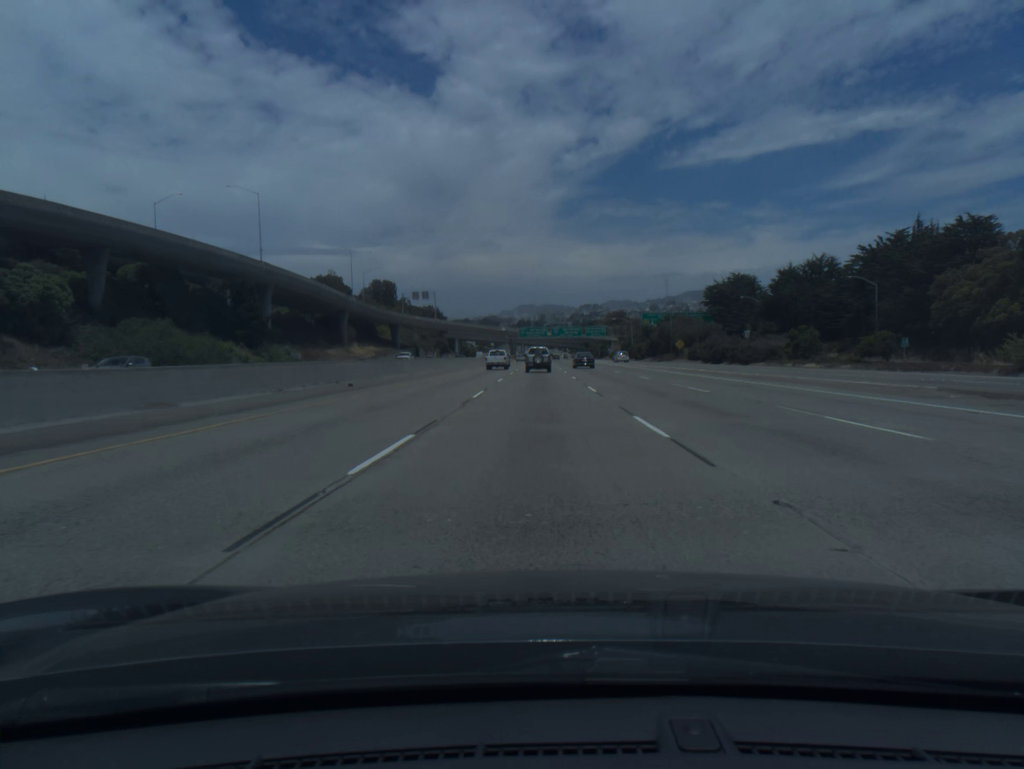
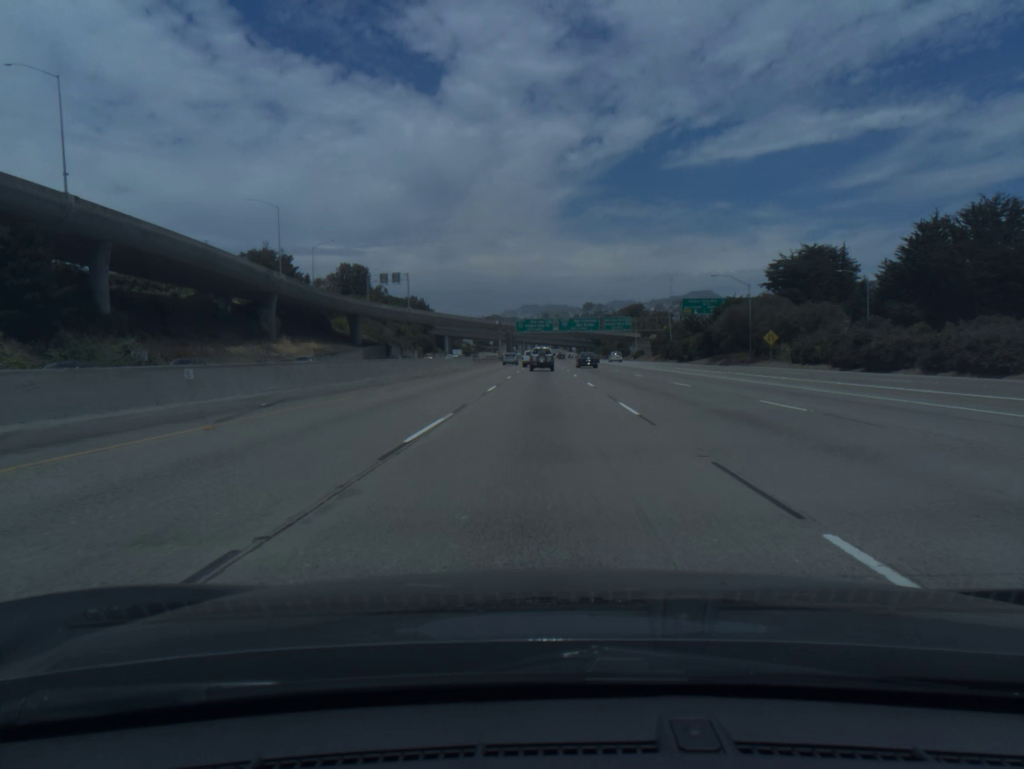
(-0.2, +53.0) m; 0°
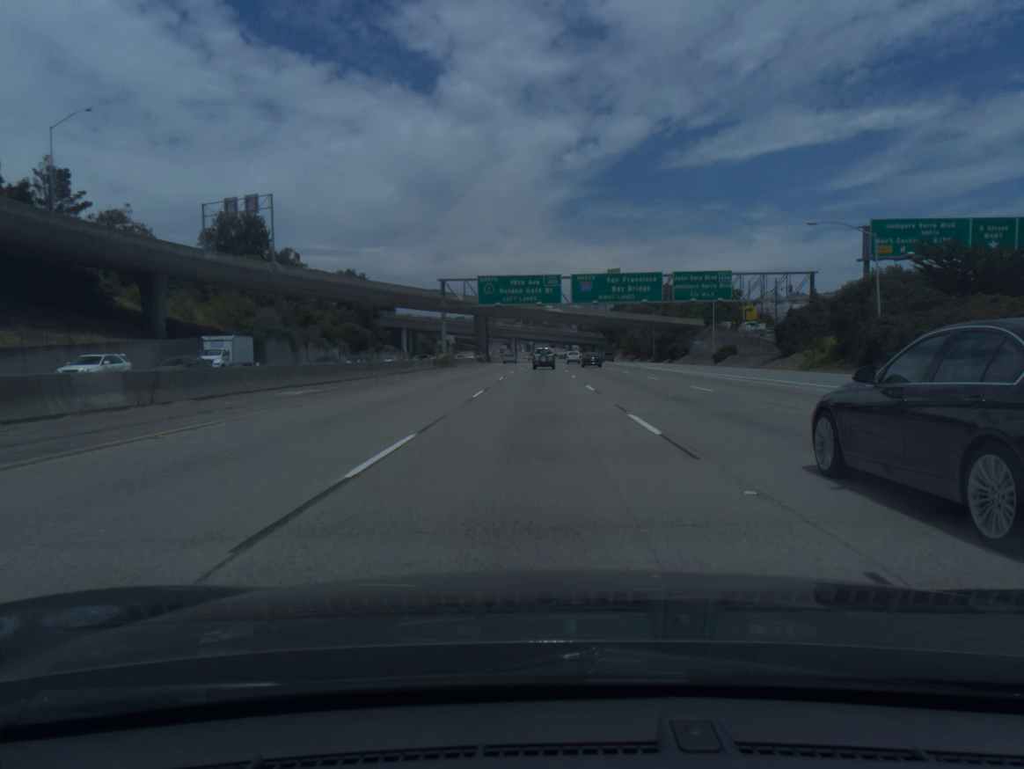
(+0.4, +89.1) m; 0°
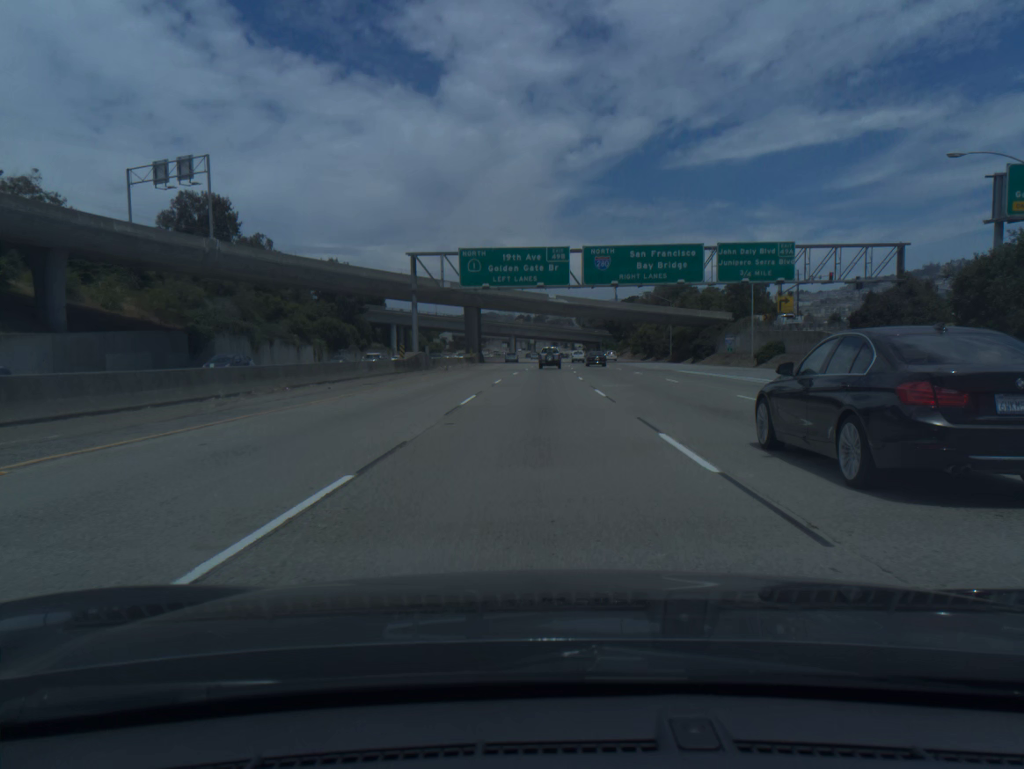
(0.0, +17.9) m; 0°
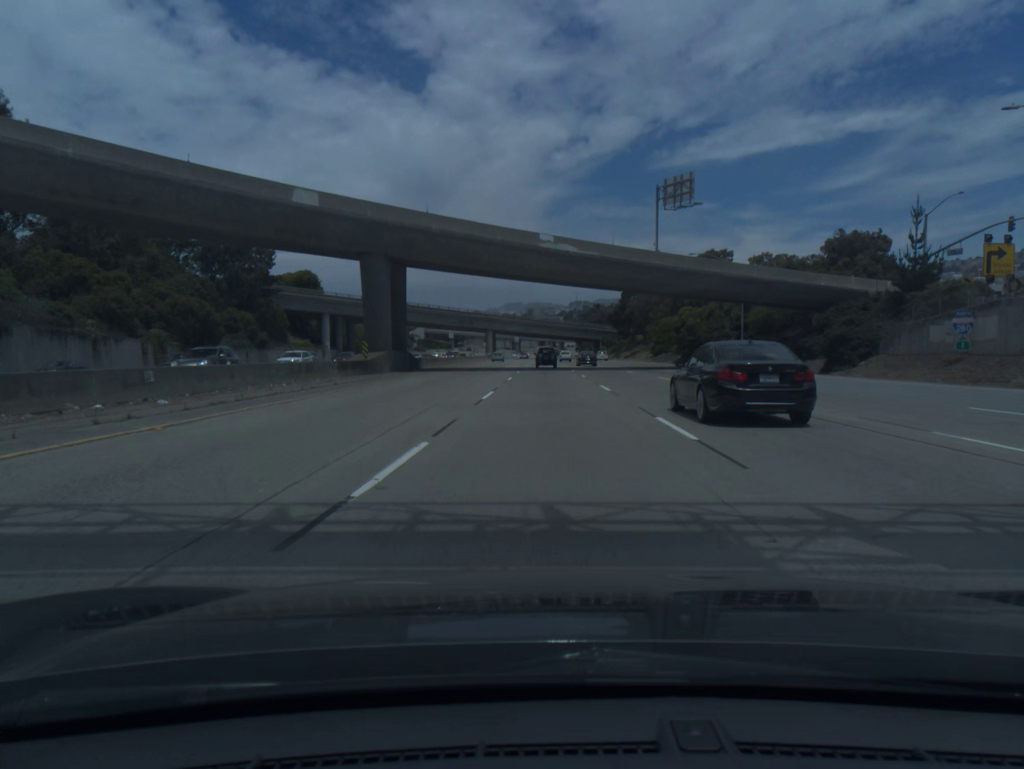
(+0.2, +54.1) m; +1°
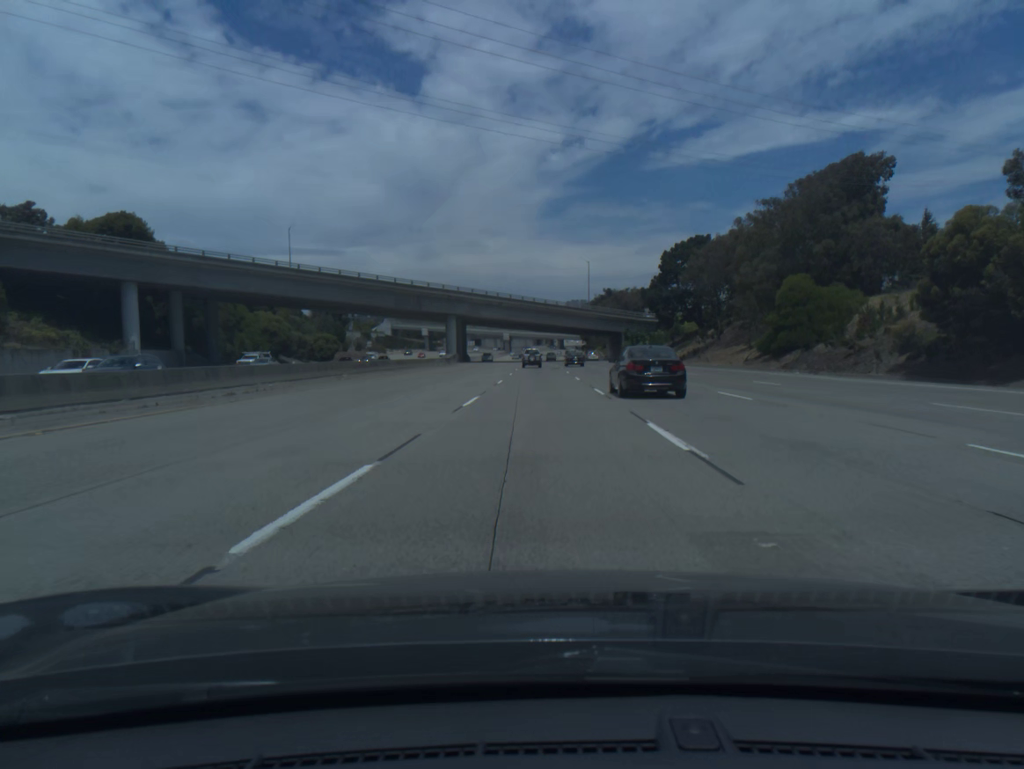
(+0.6, +73.0) m; 0°
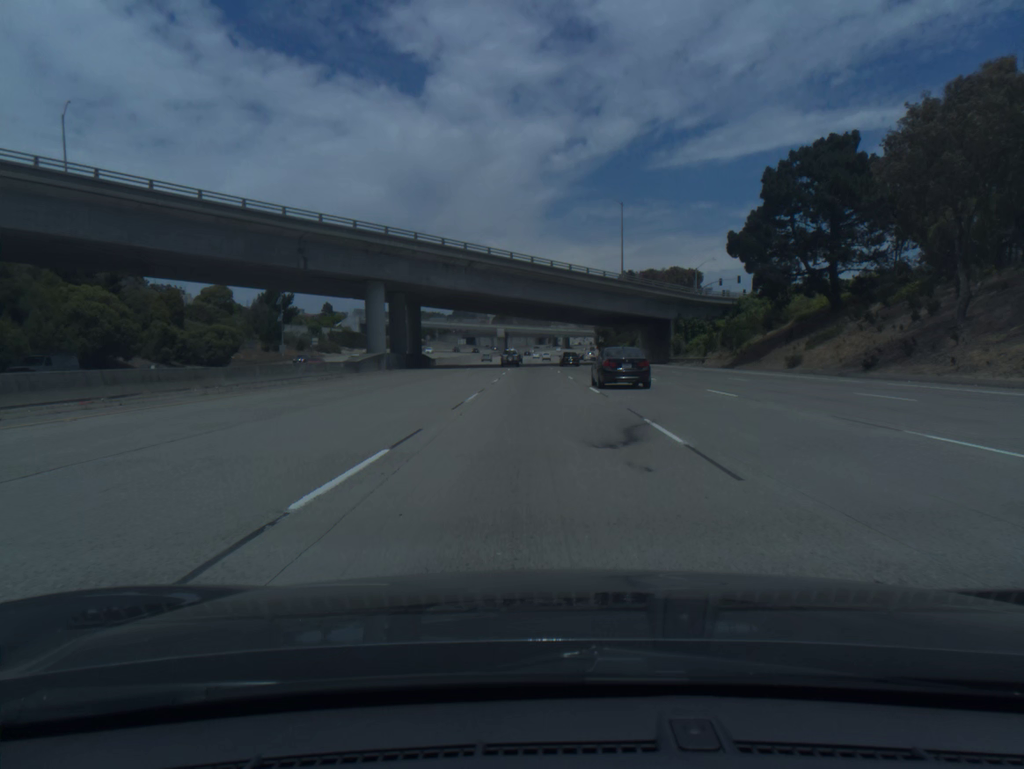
(-0.2, +55.8) m; 0°
